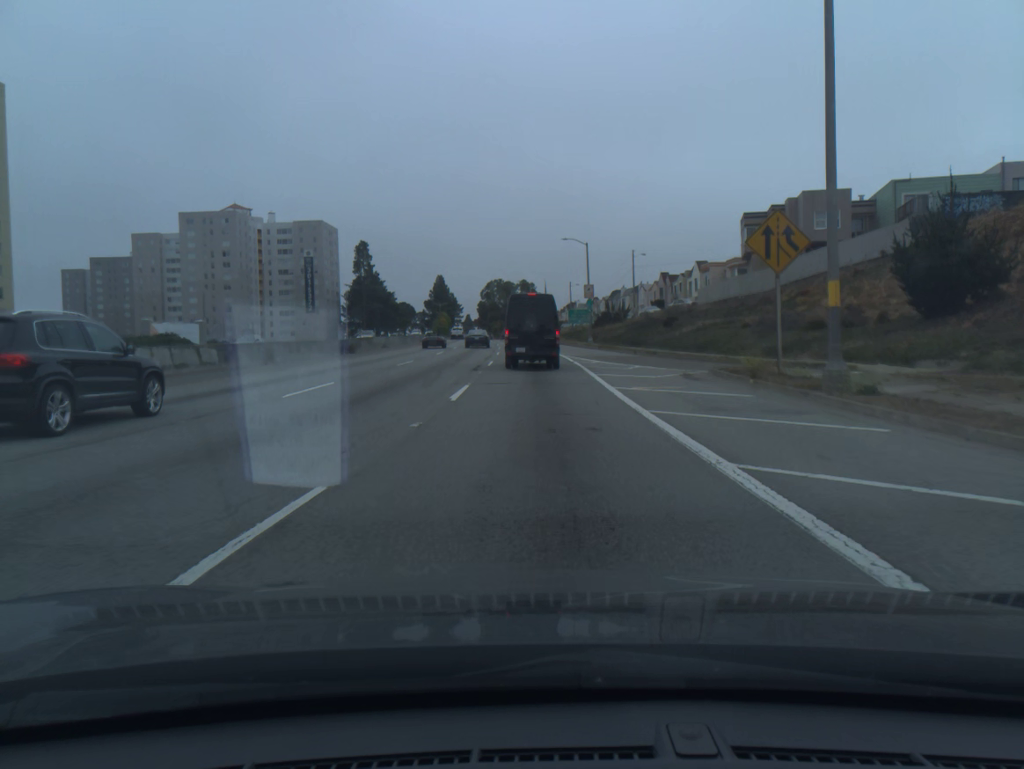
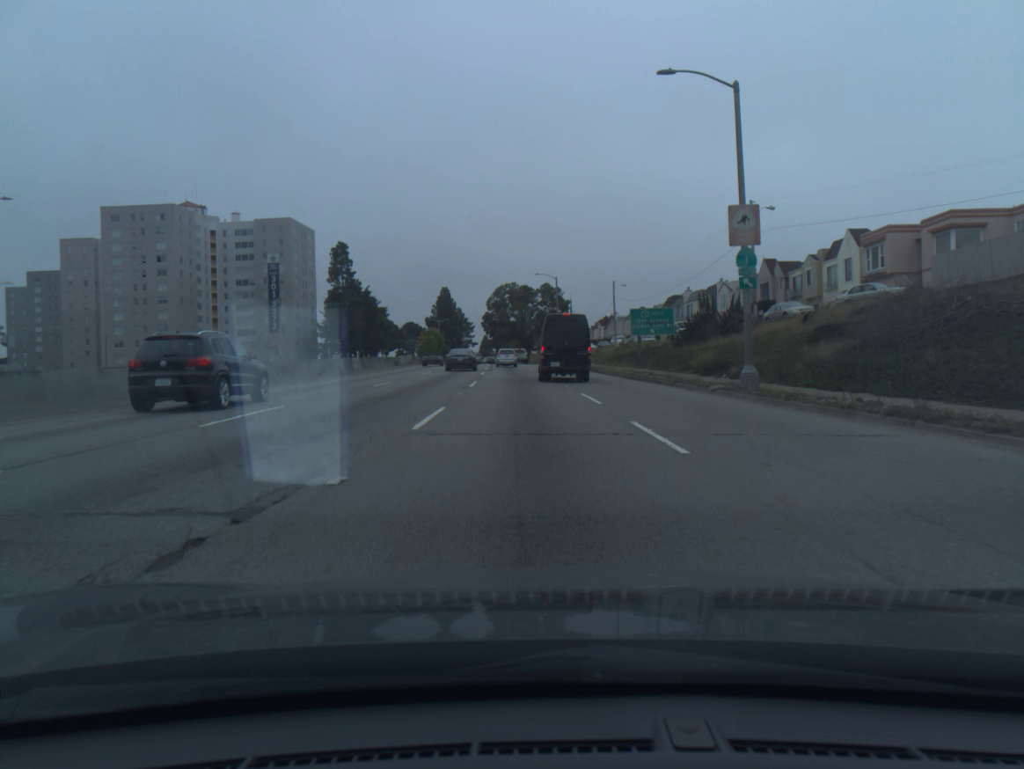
(-0.7, +48.8) m; -2°
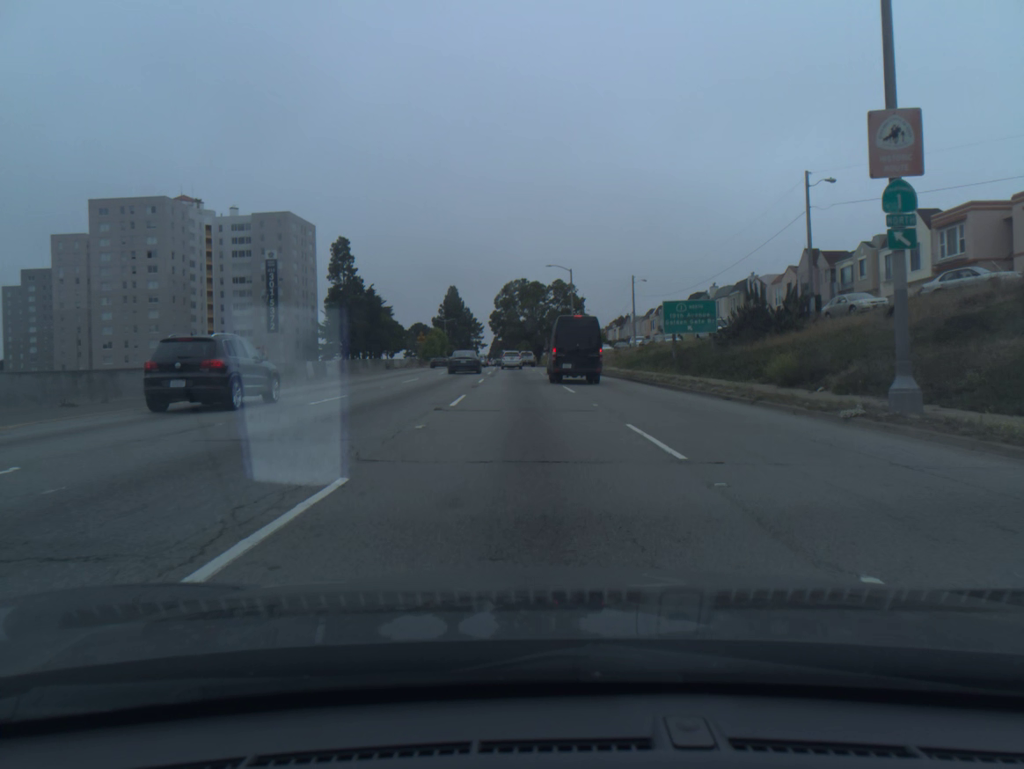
(-0.1, +9.2) m; -1°
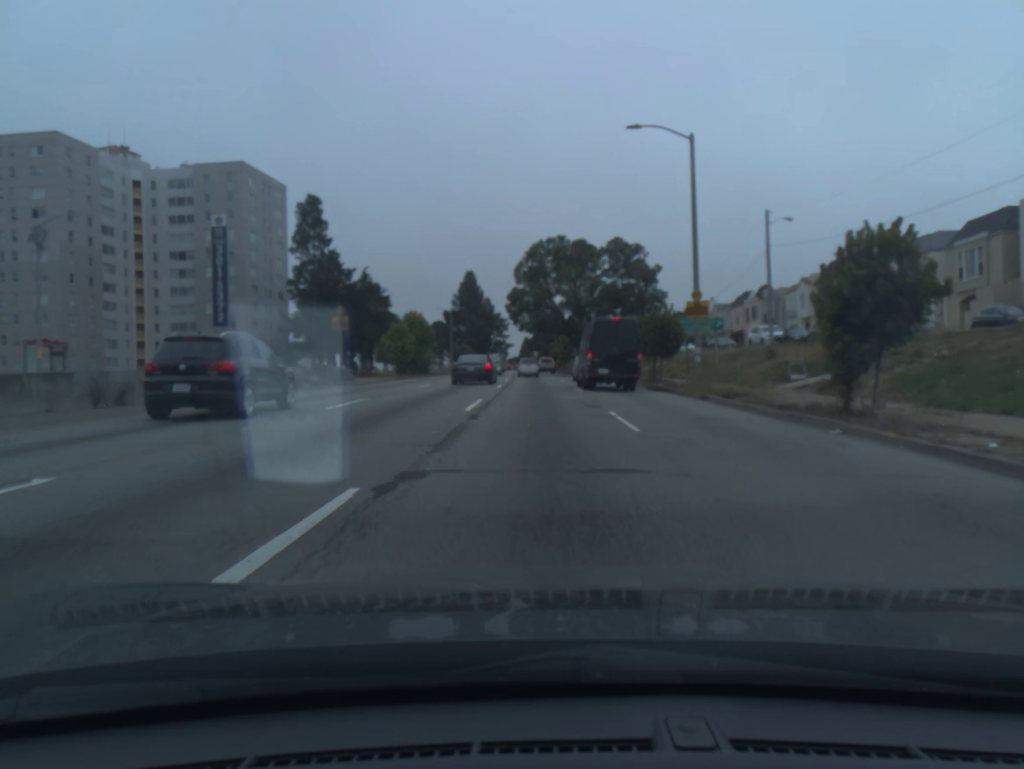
(-1.2, +45.3) m; -2°
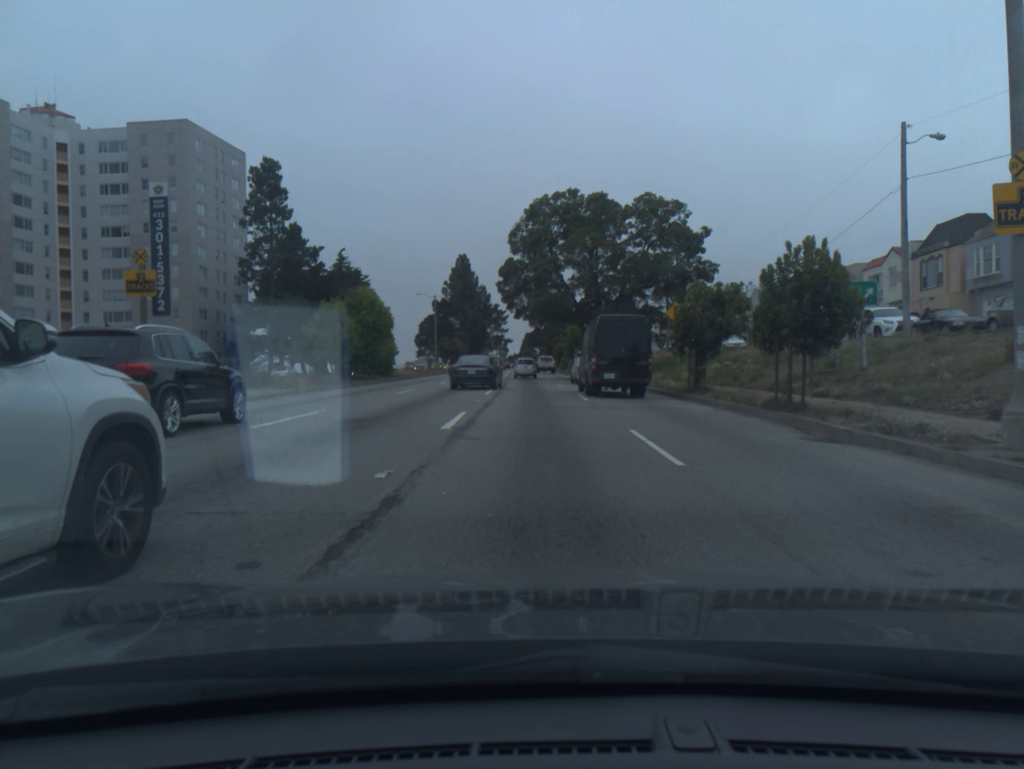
(0.0, +18.7) m; 0°
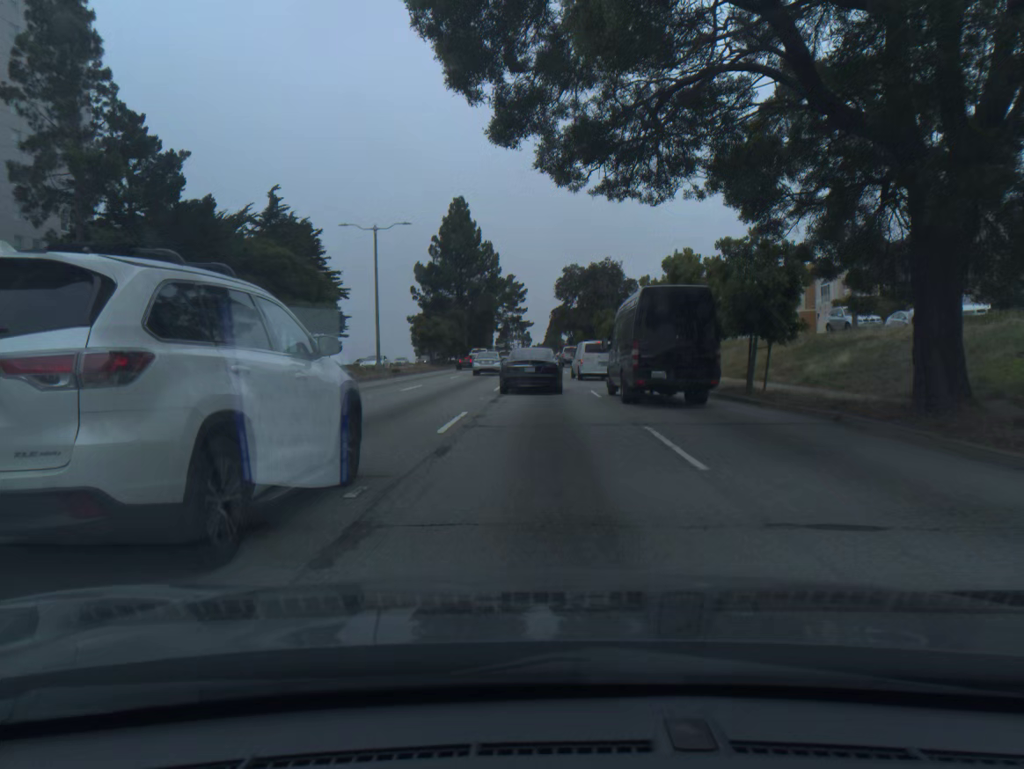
(-0.6, +45.5) m; -2°
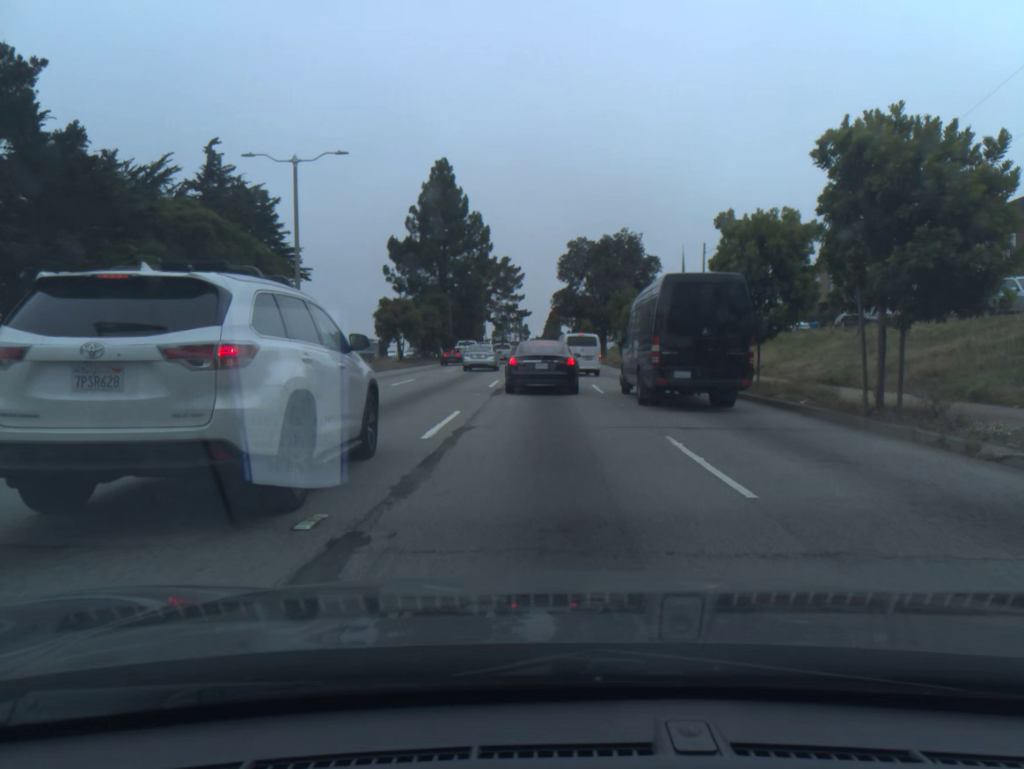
(0.0, +16.2) m; +1°
